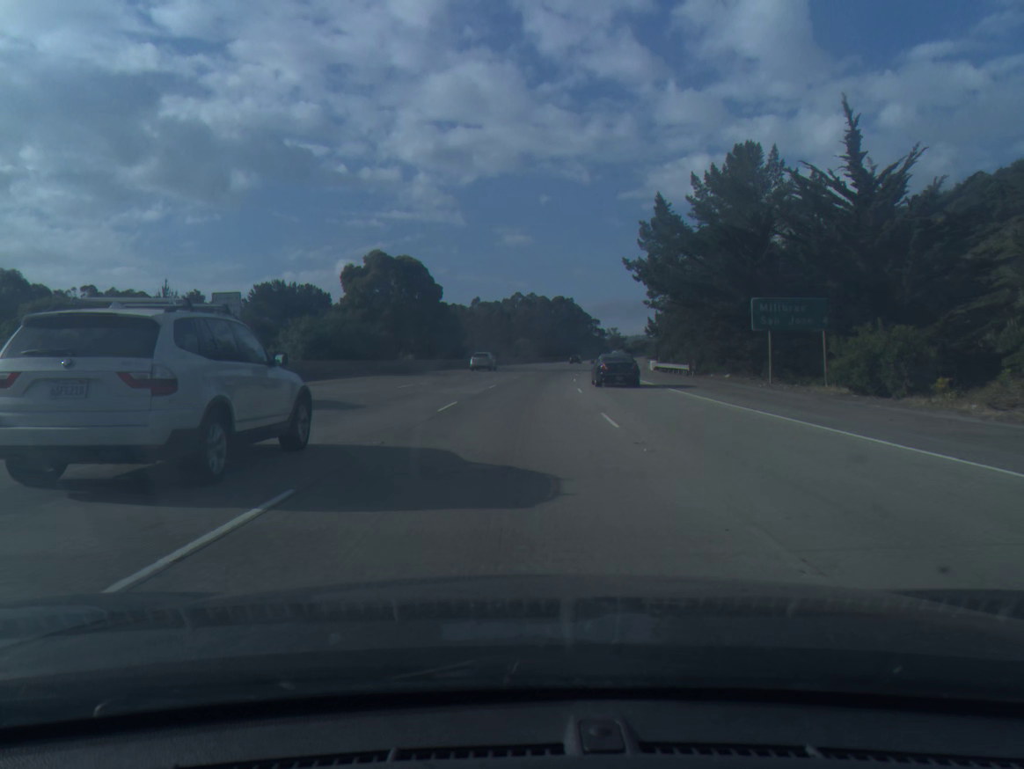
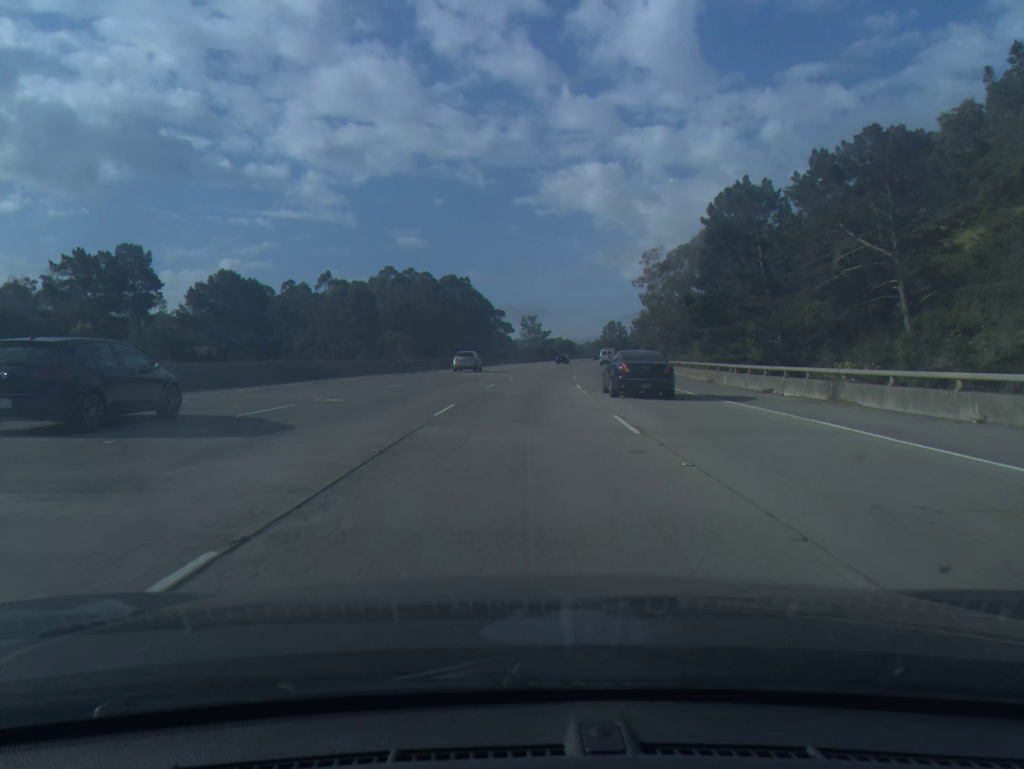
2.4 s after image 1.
(+5.6, +88.0) m; +7°
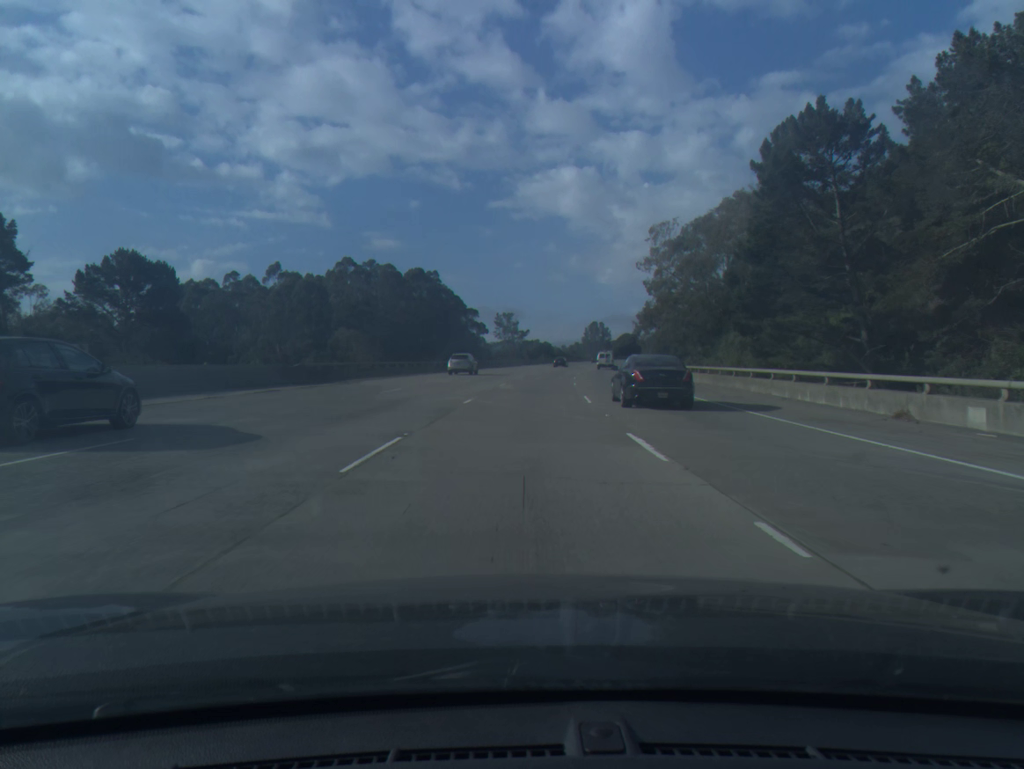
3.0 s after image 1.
(+0.4, +22.0) m; +2°
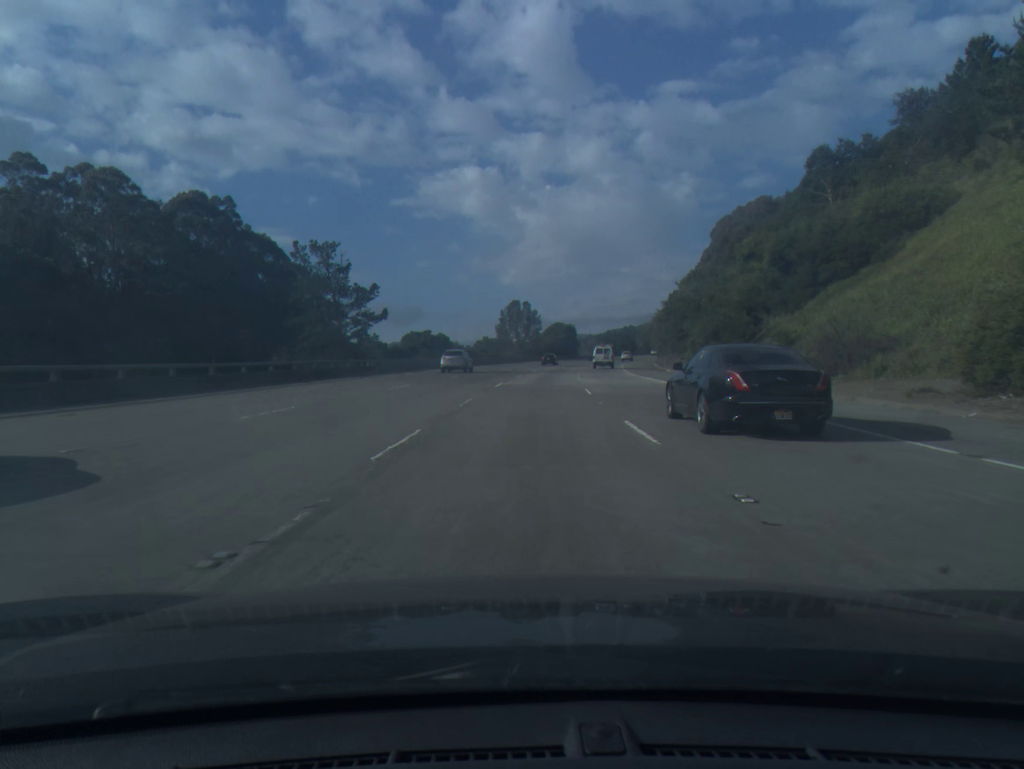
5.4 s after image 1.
(+5.0, +85.4) m; +7°
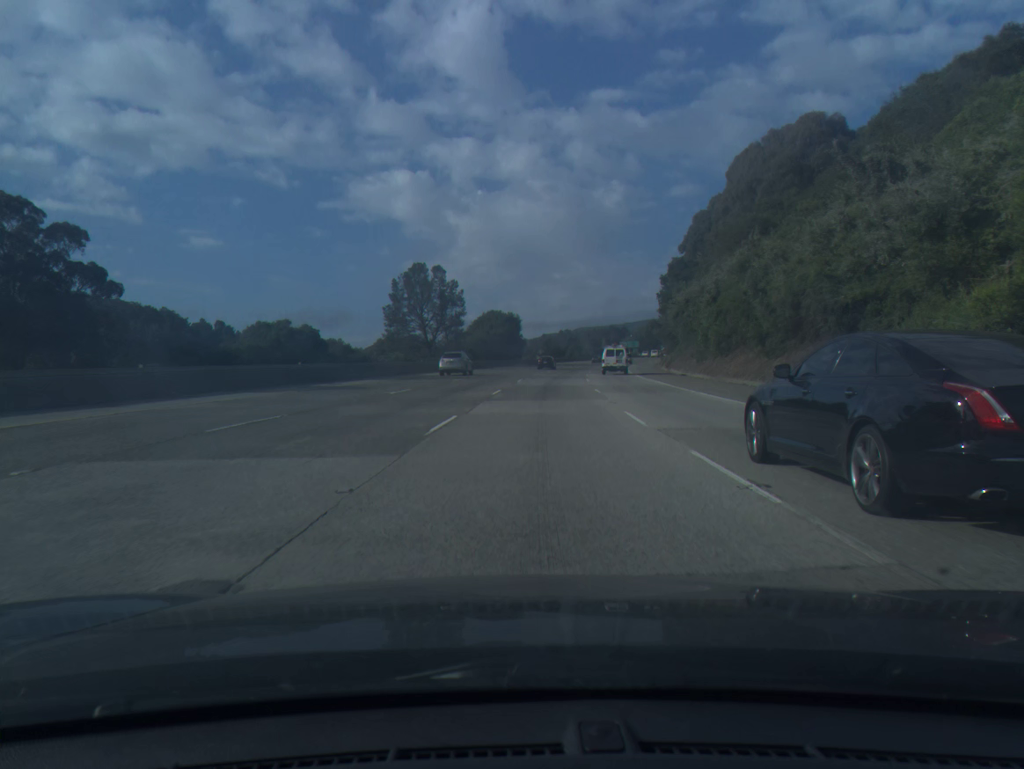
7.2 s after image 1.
(+2.8, +63.0) m; +5°
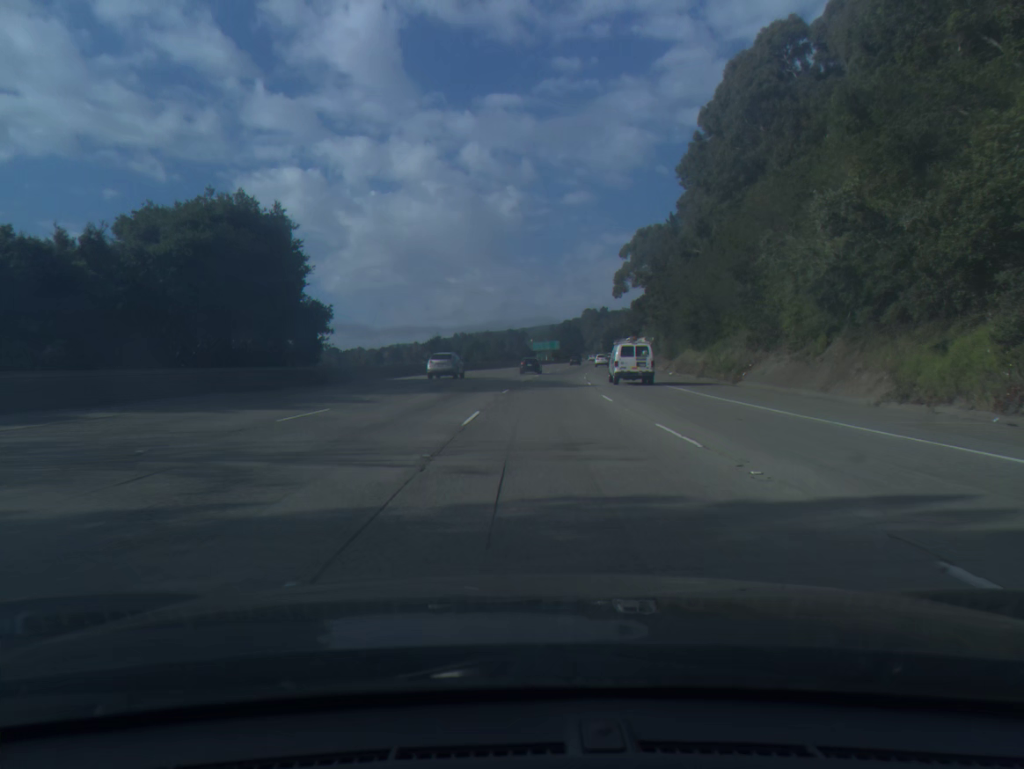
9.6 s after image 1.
(+5.2, +84.7) m; +7°
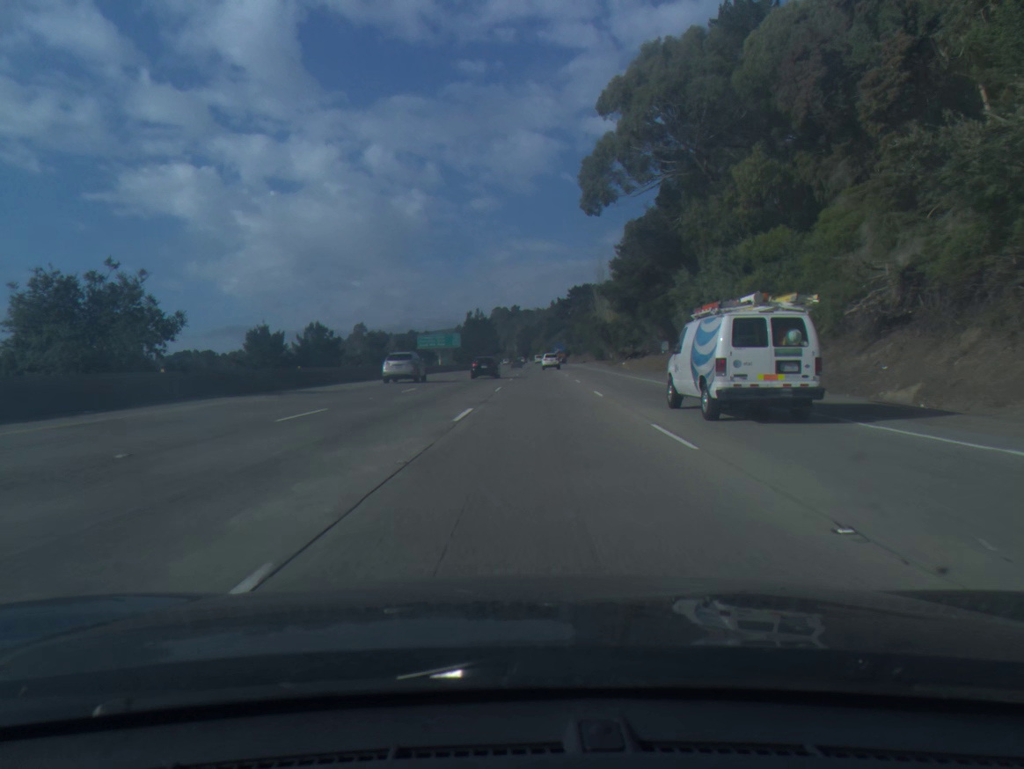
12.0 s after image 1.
(+5.8, +86.5) m; +7°
